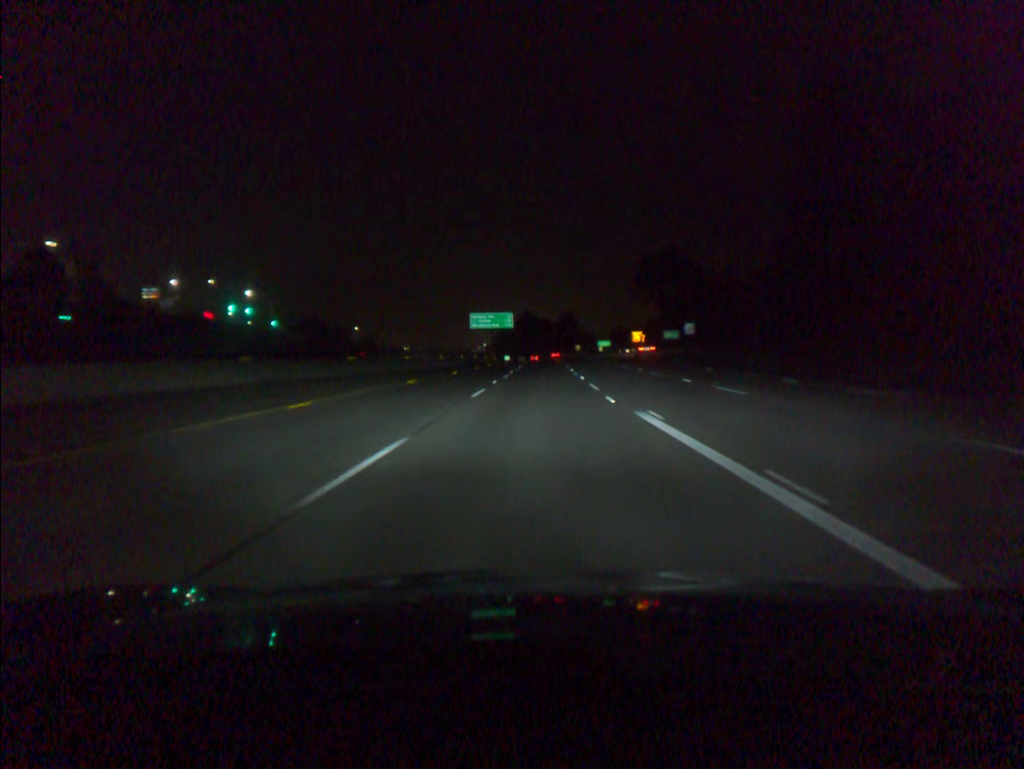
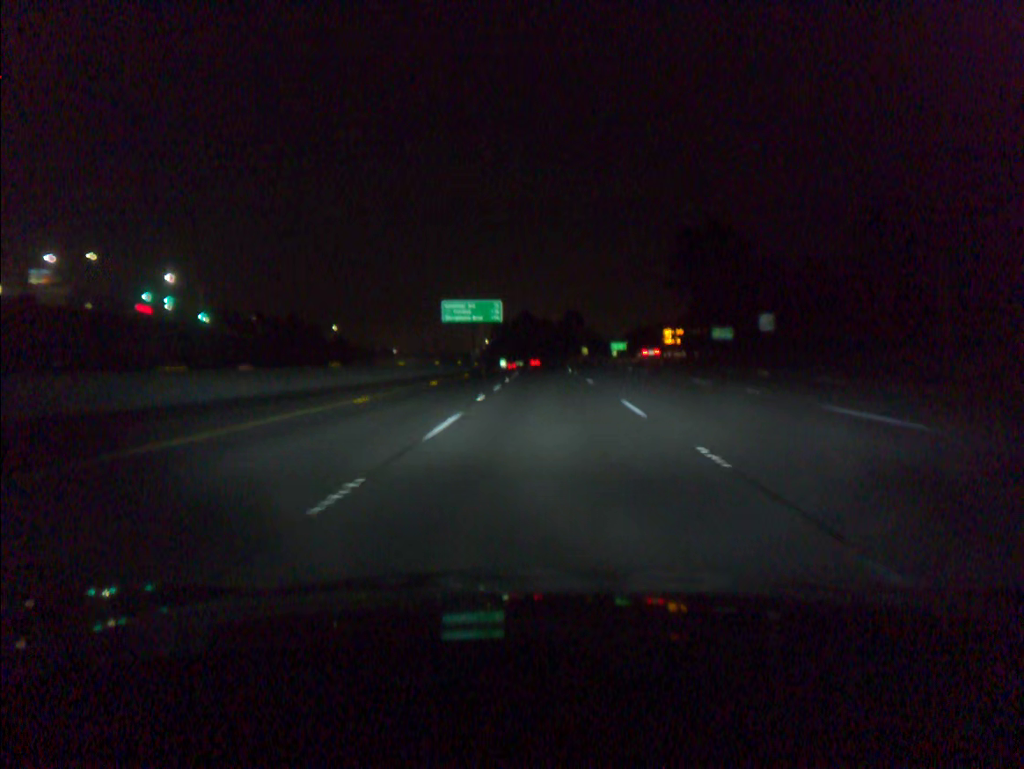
(-0.1, +39.2) m; 0°
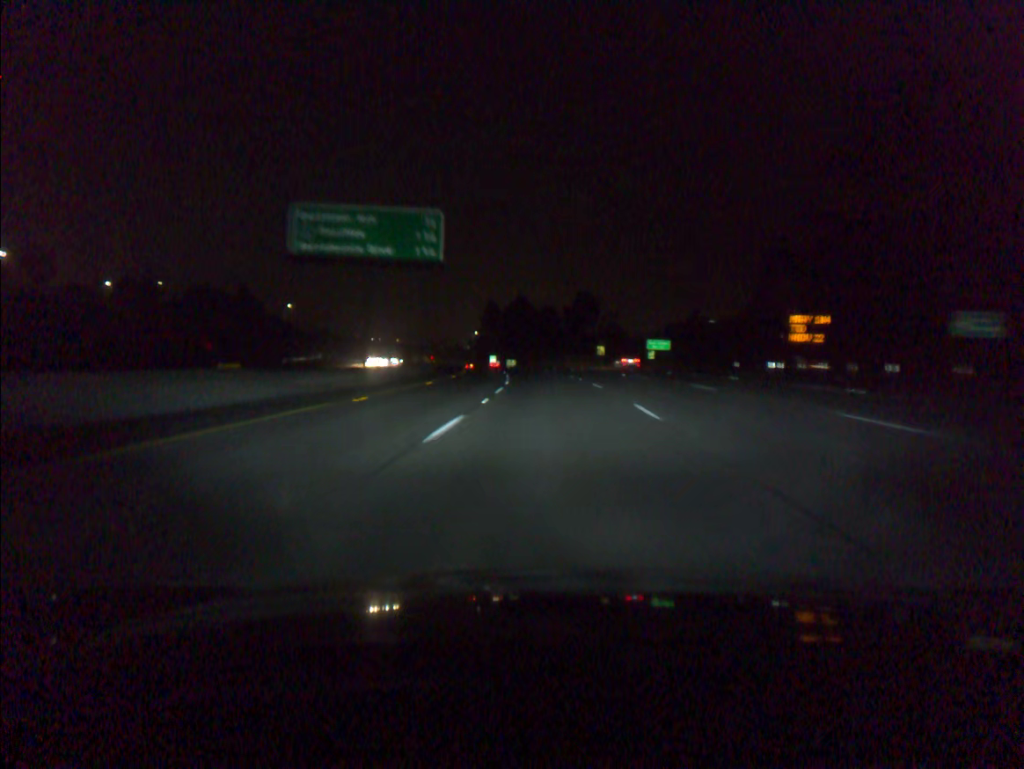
(+0.1, +58.6) m; 0°
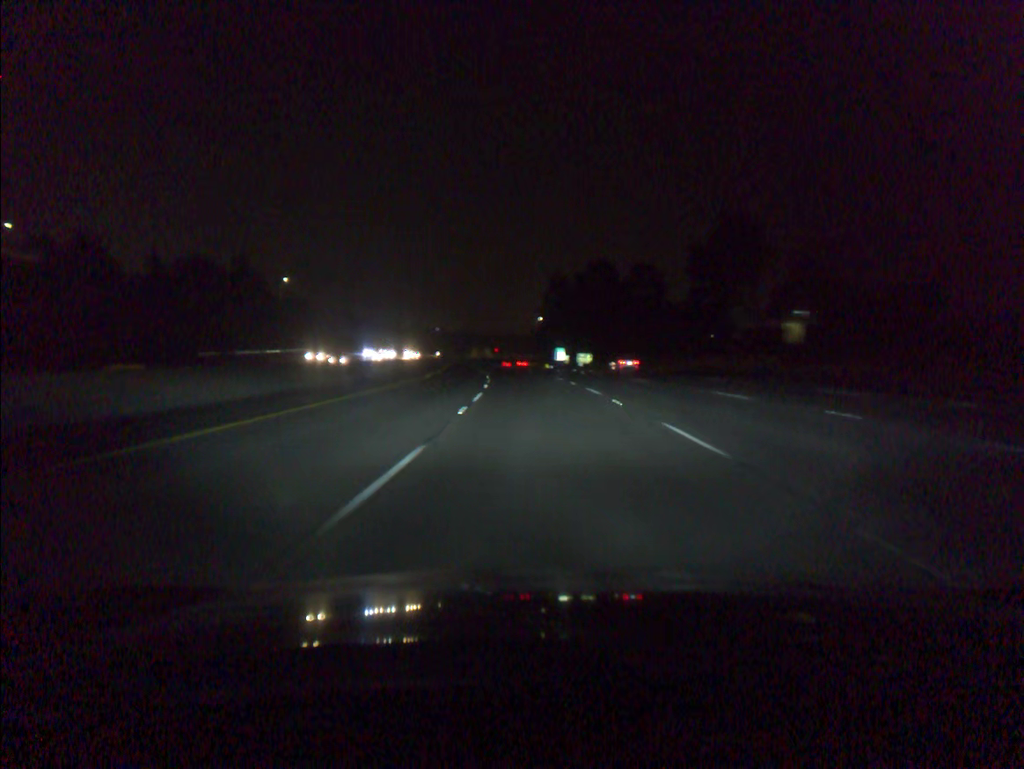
(-2.4, +78.2) m; -5°
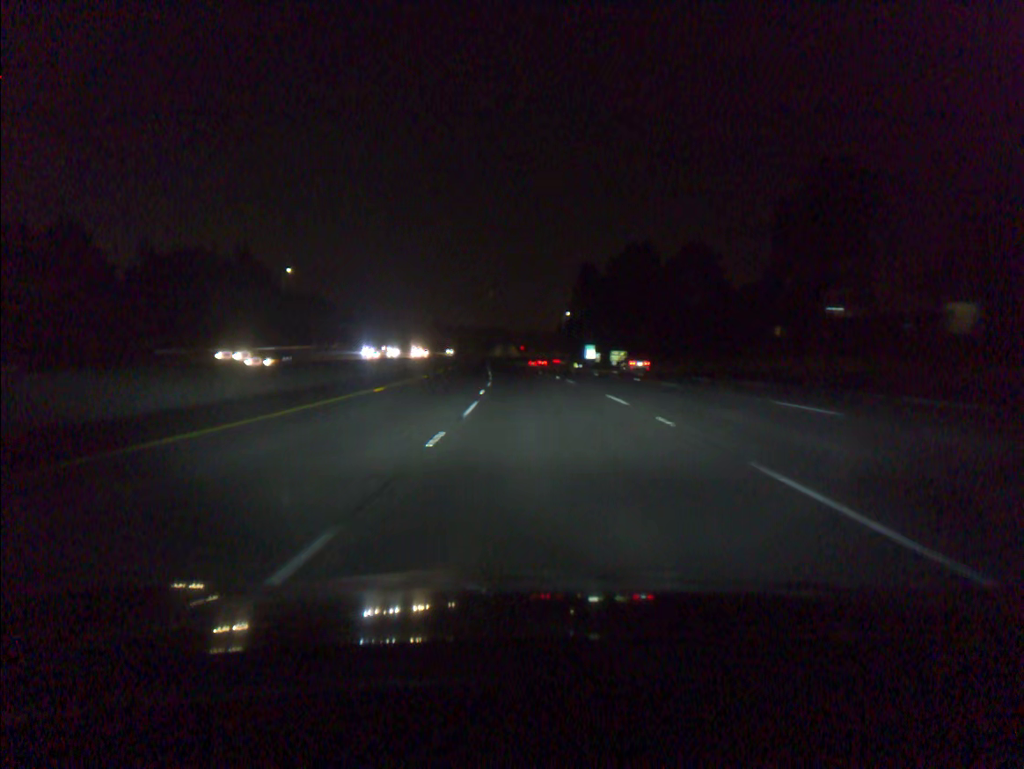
(-0.3, +19.7) m; -2°
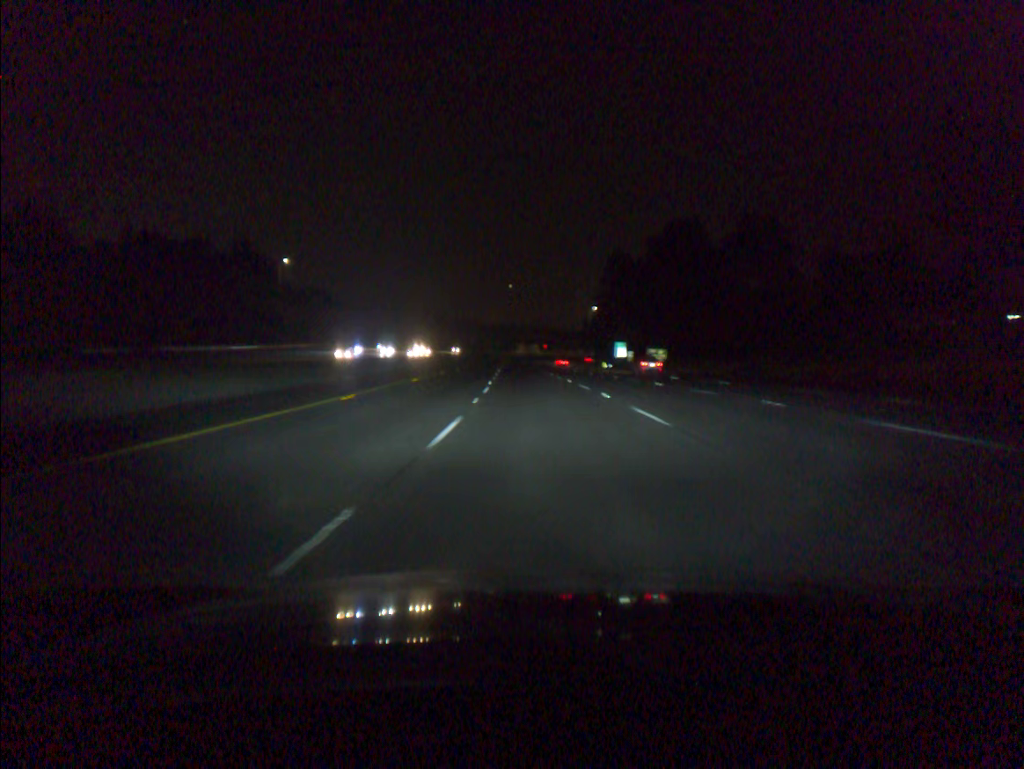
(-0.3, +19.7) m; -2°
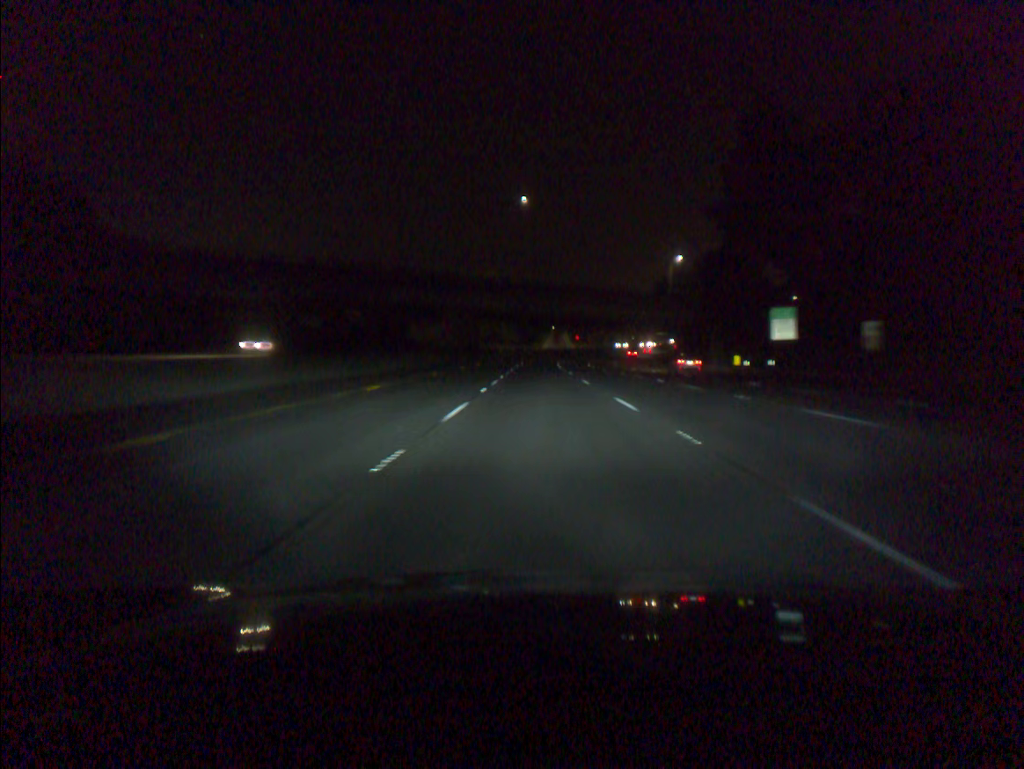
(-3.3, +98.9) m; -2°
